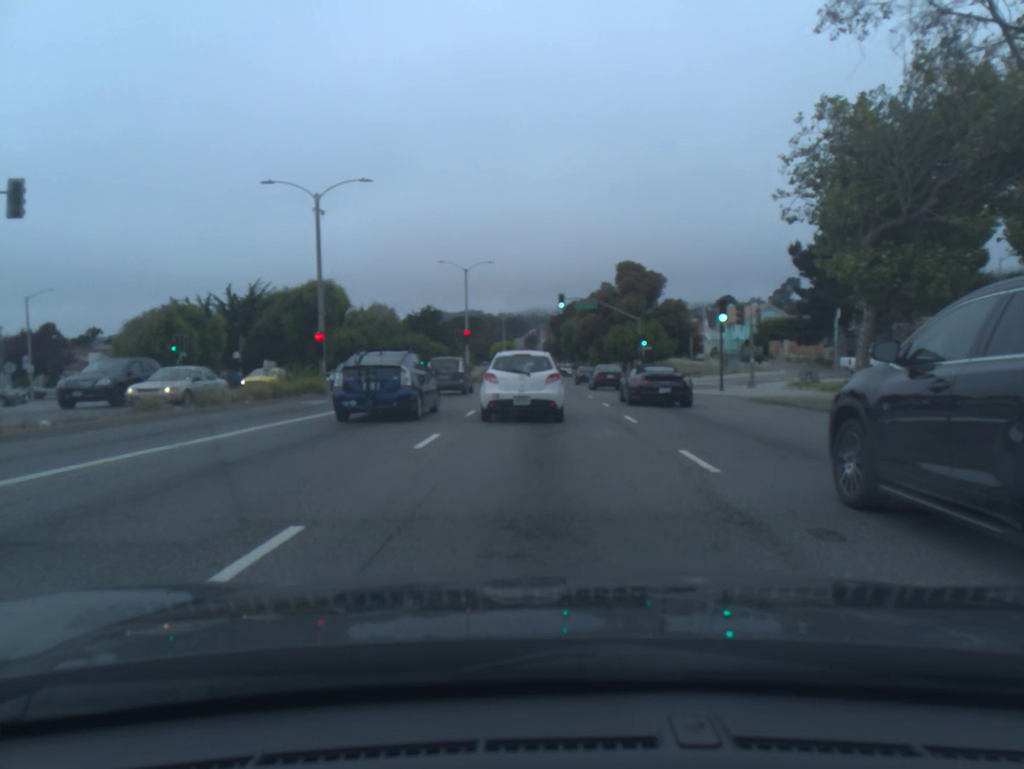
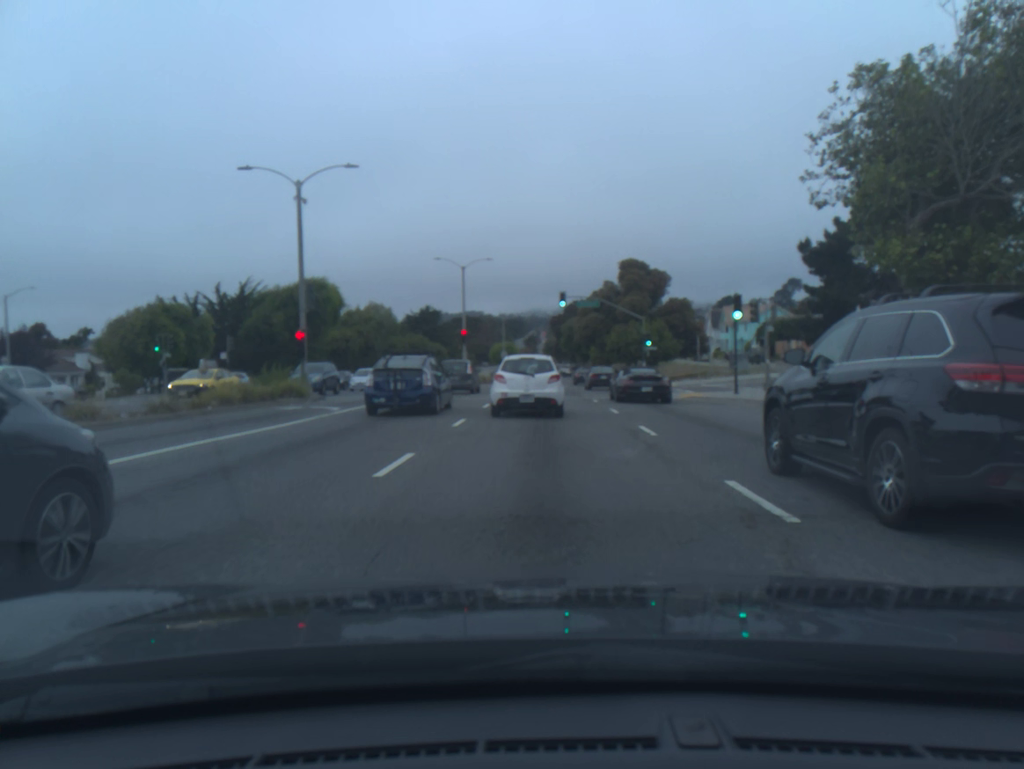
(0.0, +2.6) m; 0°
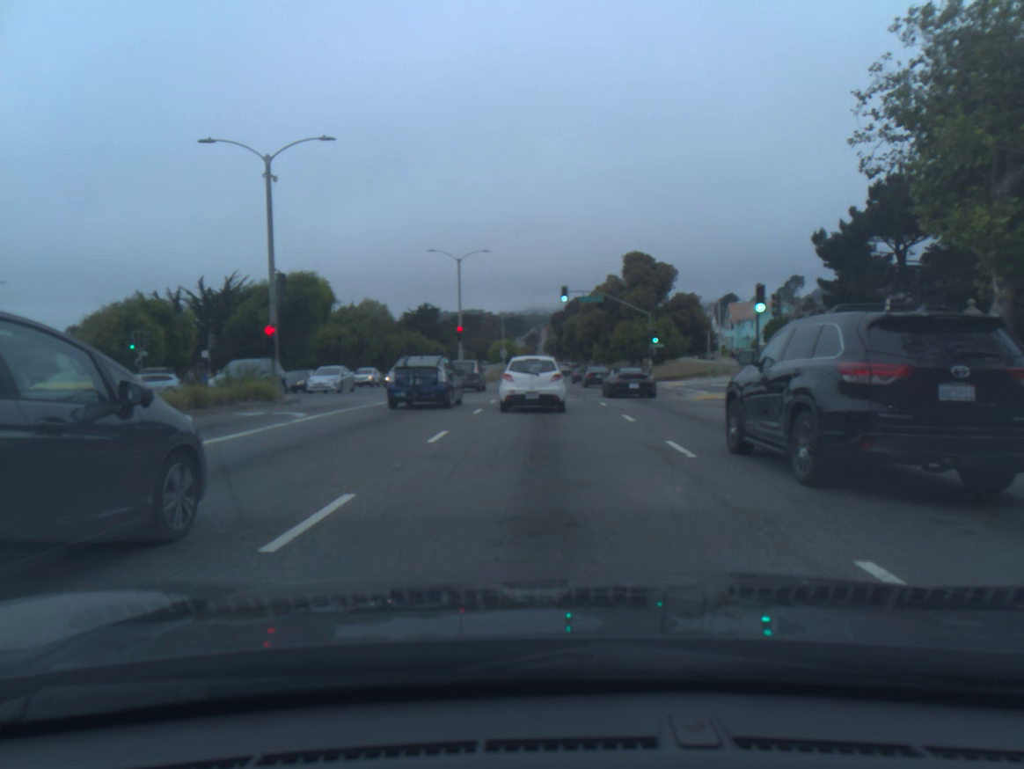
(0.0, +3.3) m; 0°
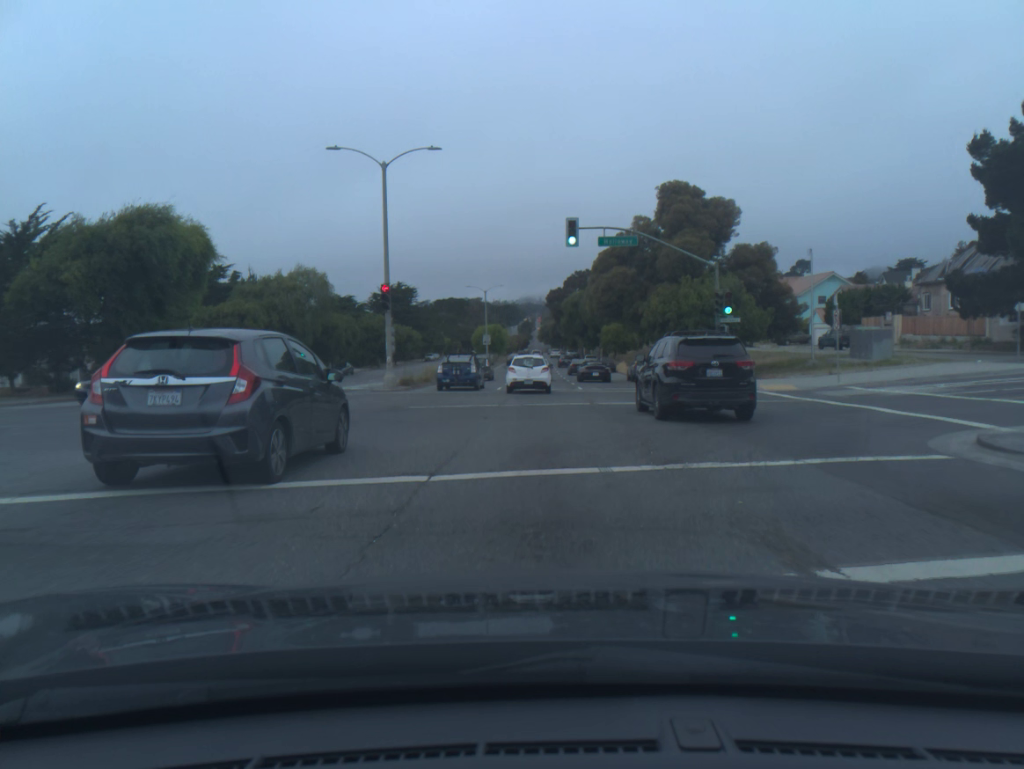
(+0.1, +24.5) m; +1°
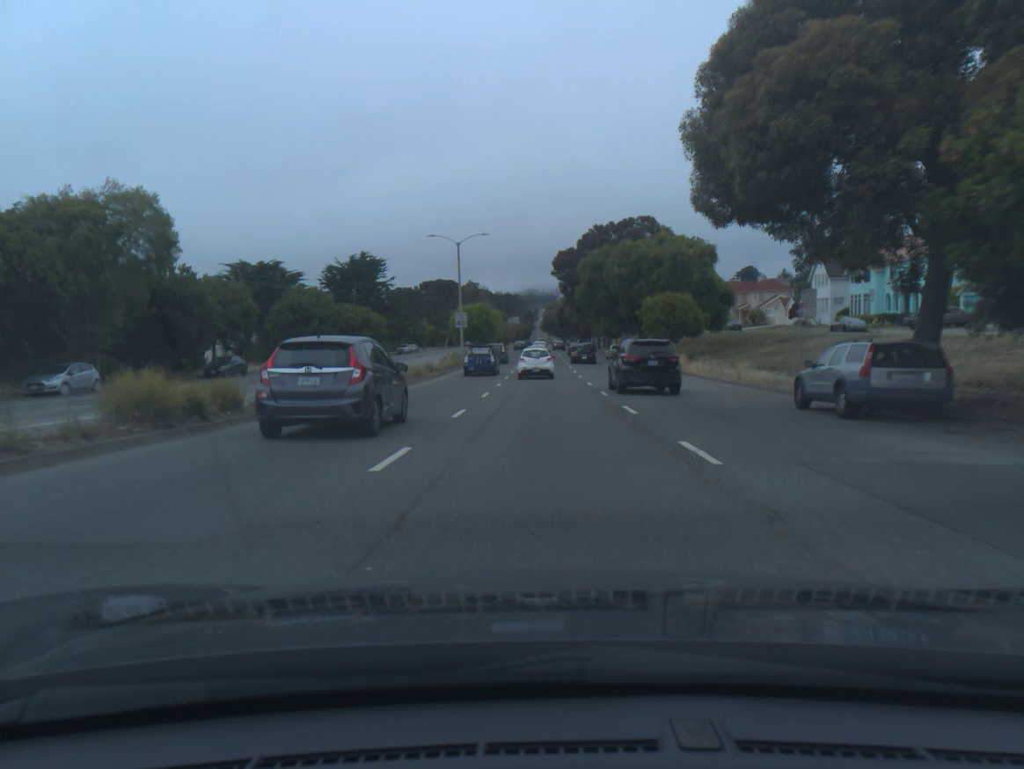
(-0.2, +33.4) m; 0°
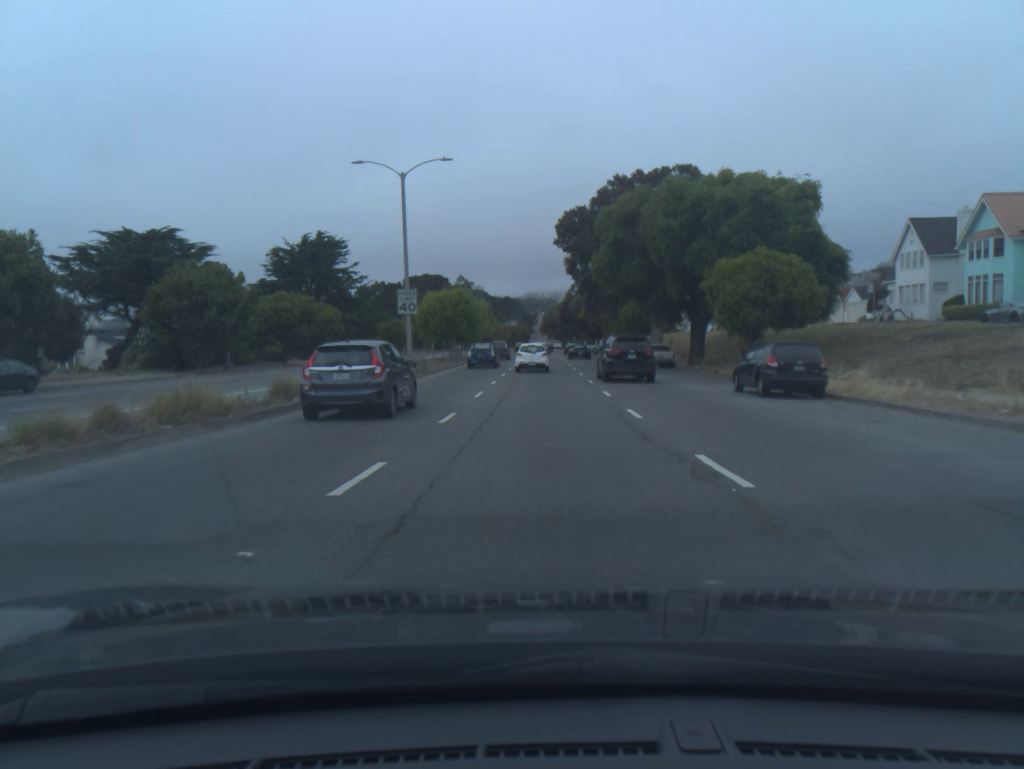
(0.0, +23.3) m; 0°
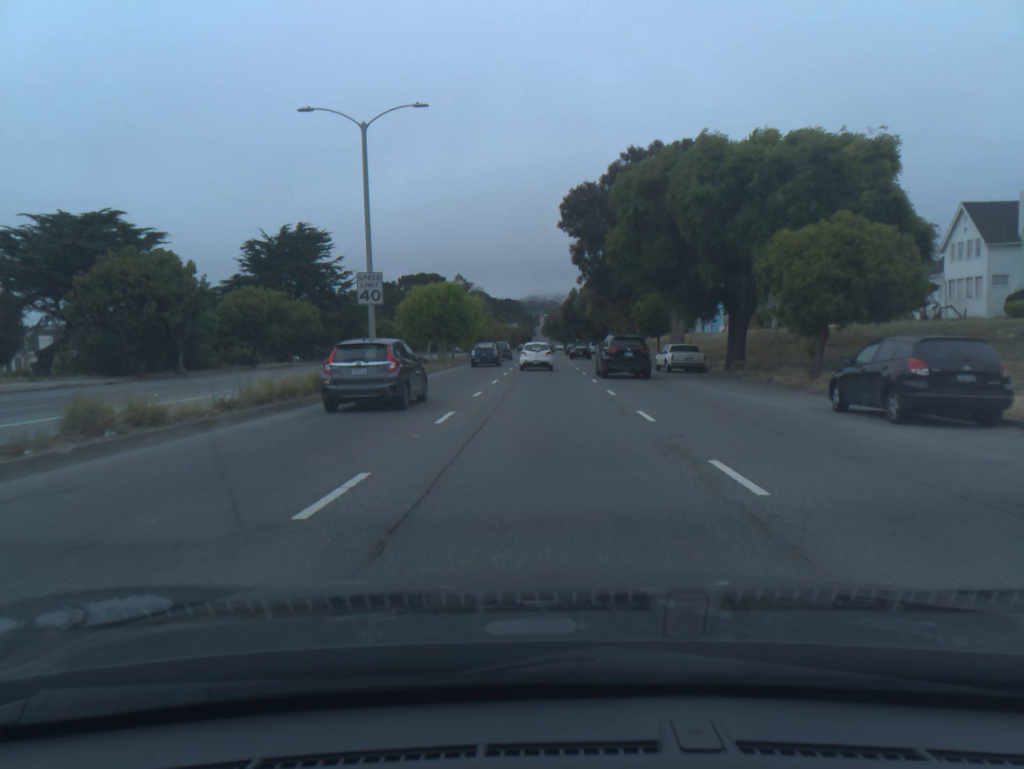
(0.0, +8.1) m; 0°
